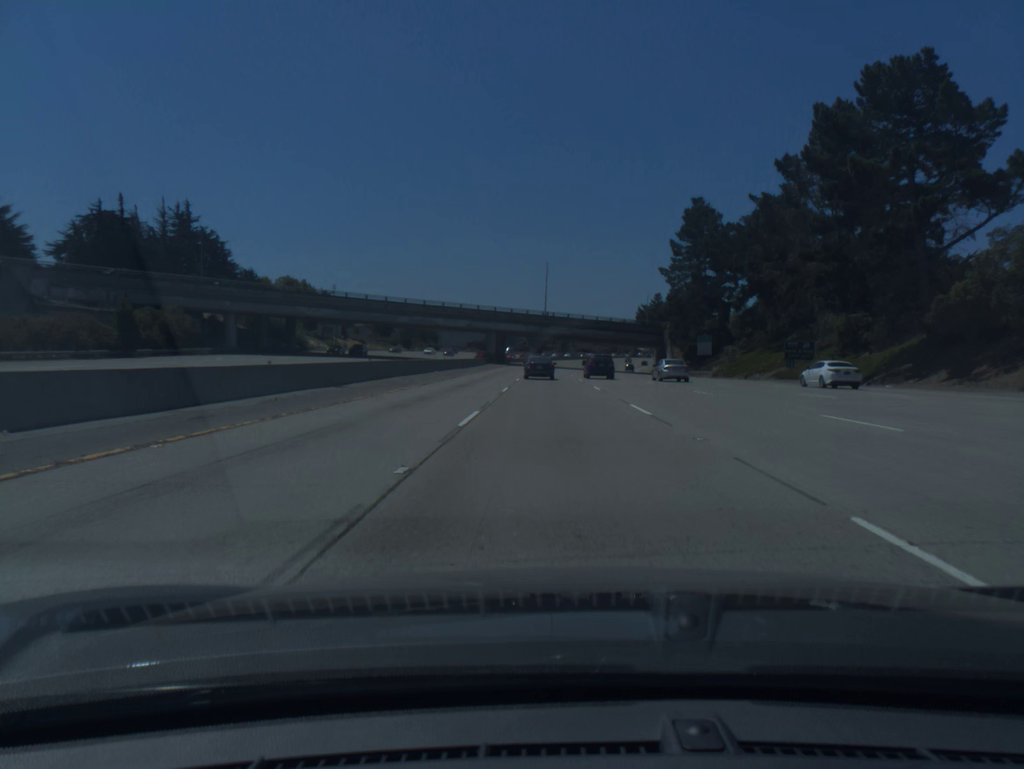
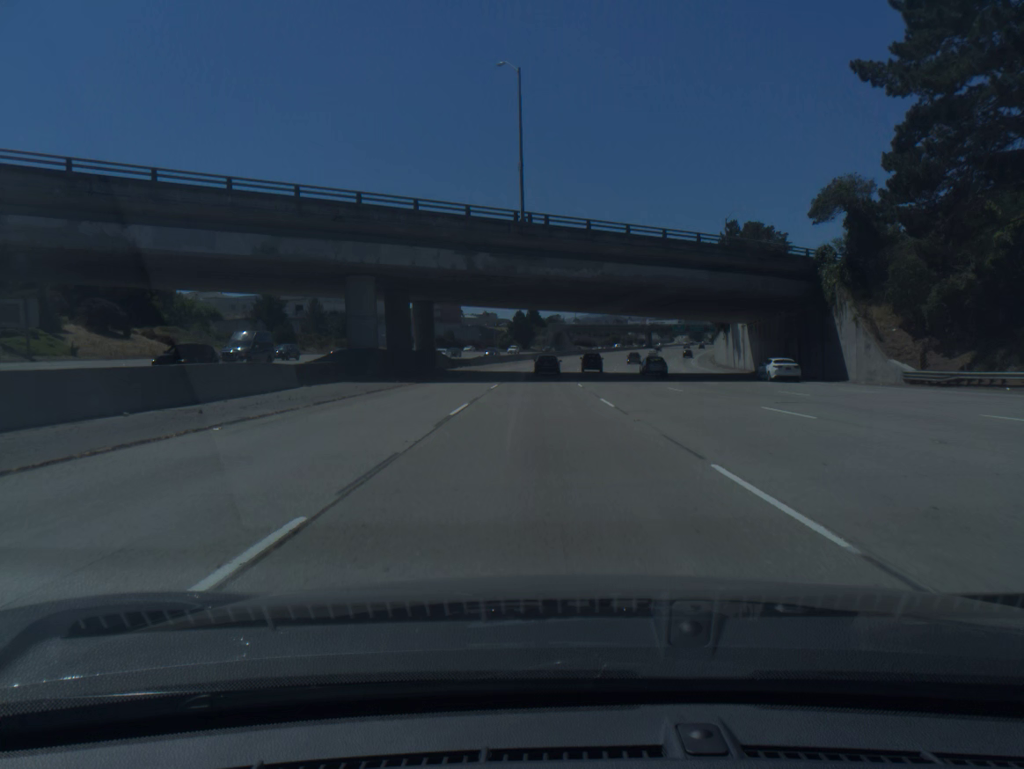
(+0.6, +84.5) m; +1°
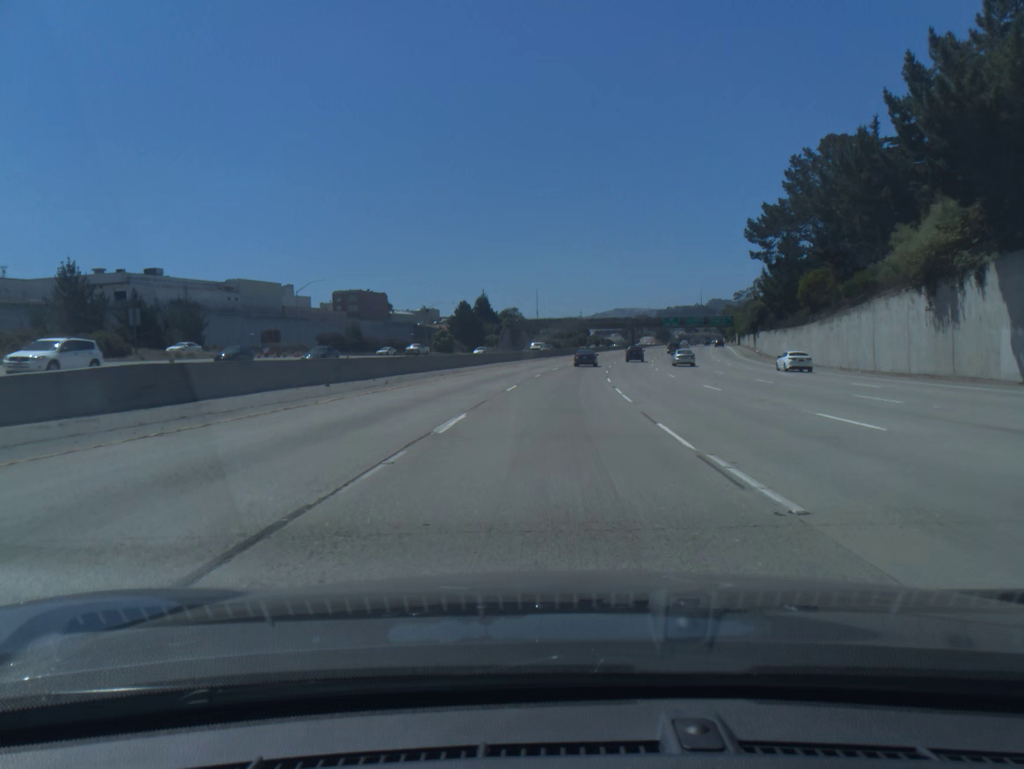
(+0.8, +67.5) m; +3°
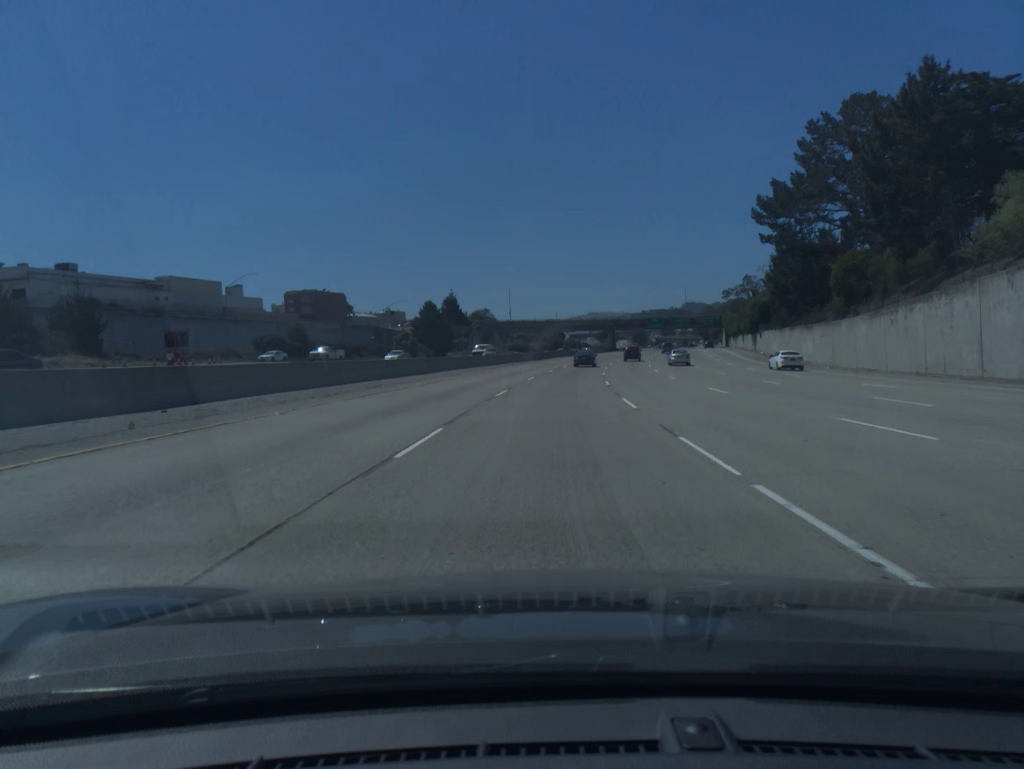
(+0.3, +16.9) m; +2°
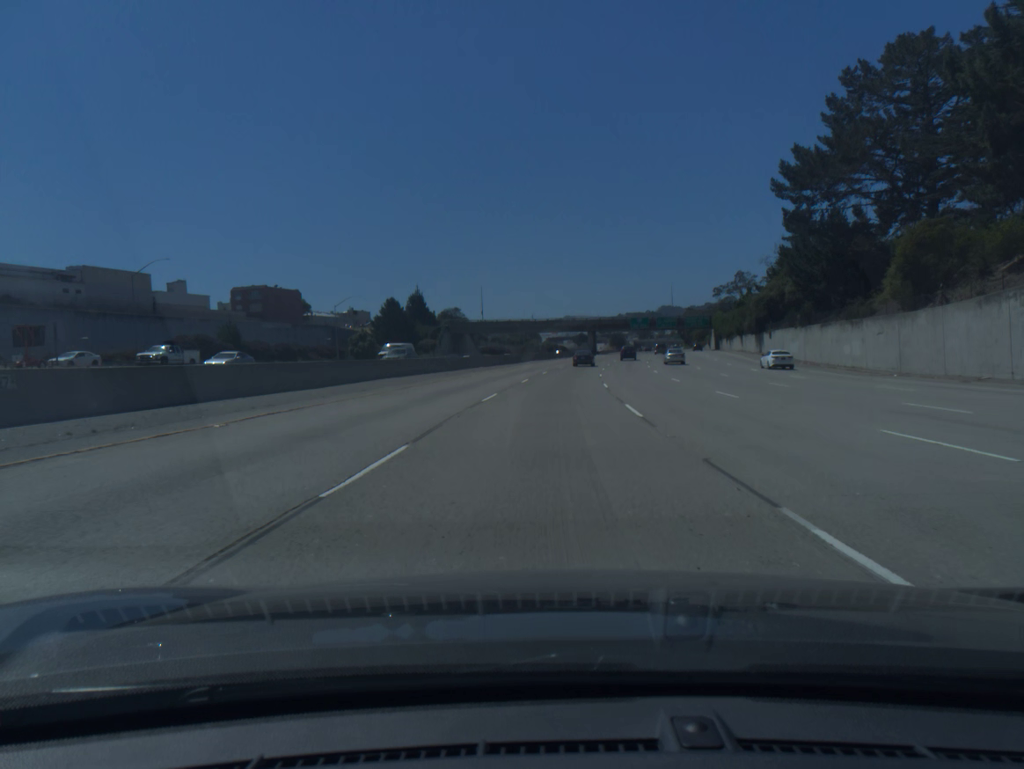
(+0.3, +16.9) m; +2°
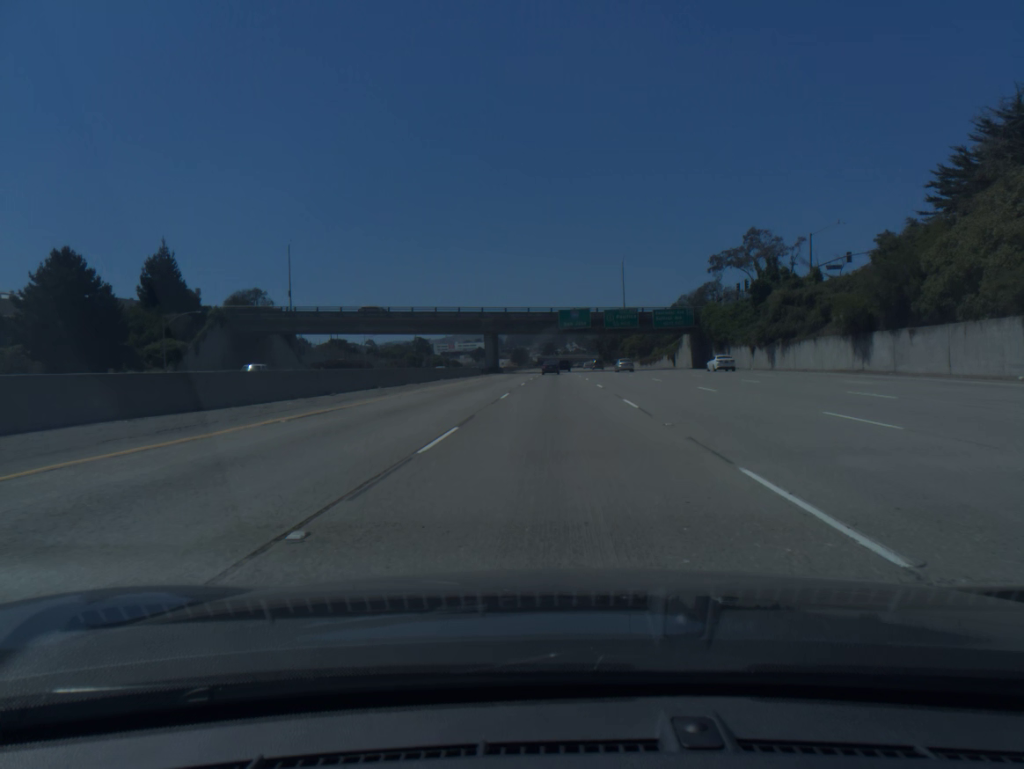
(+5.3, +84.3) m; +7°
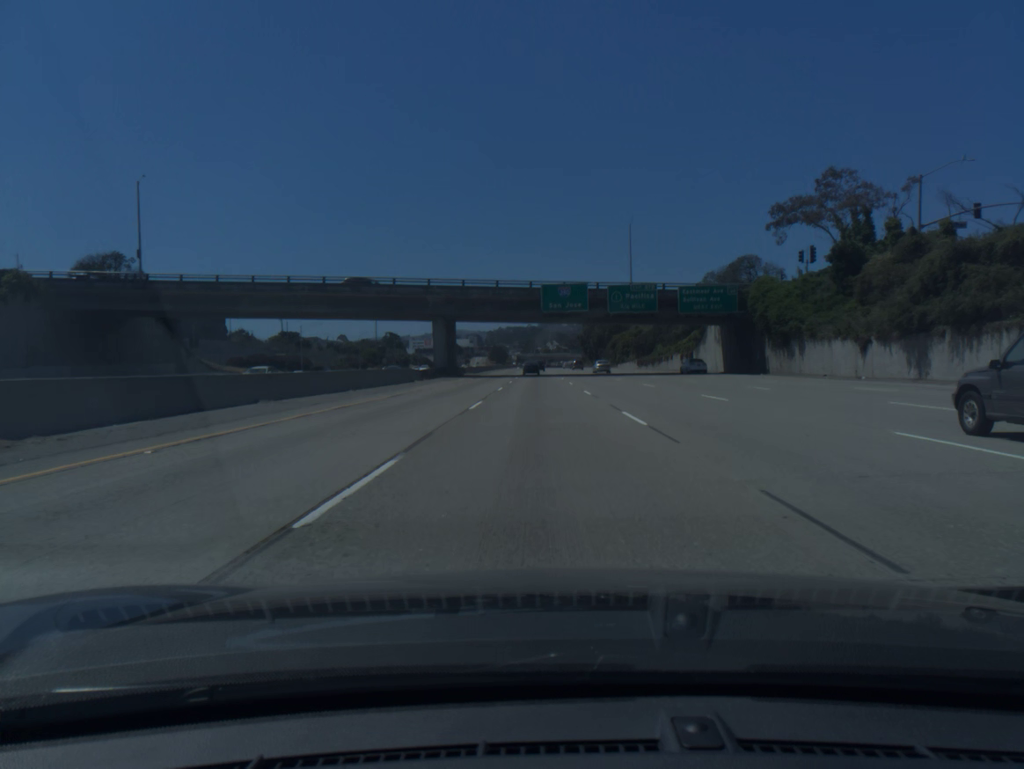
(+0.6, +33.8) m; +2°
